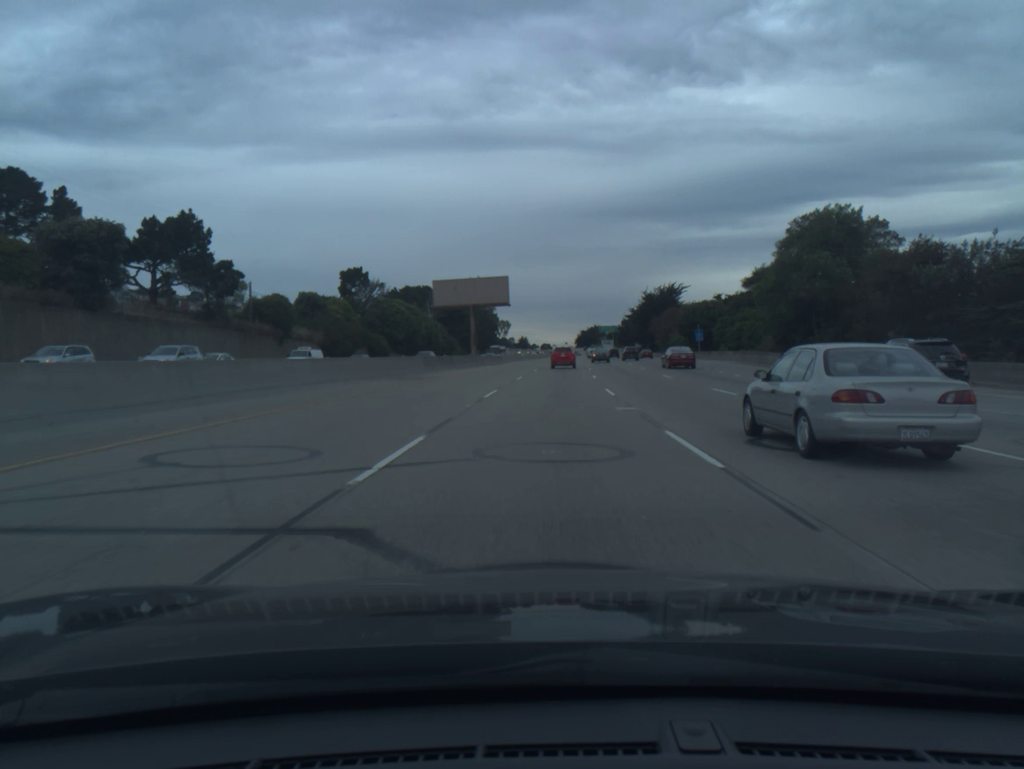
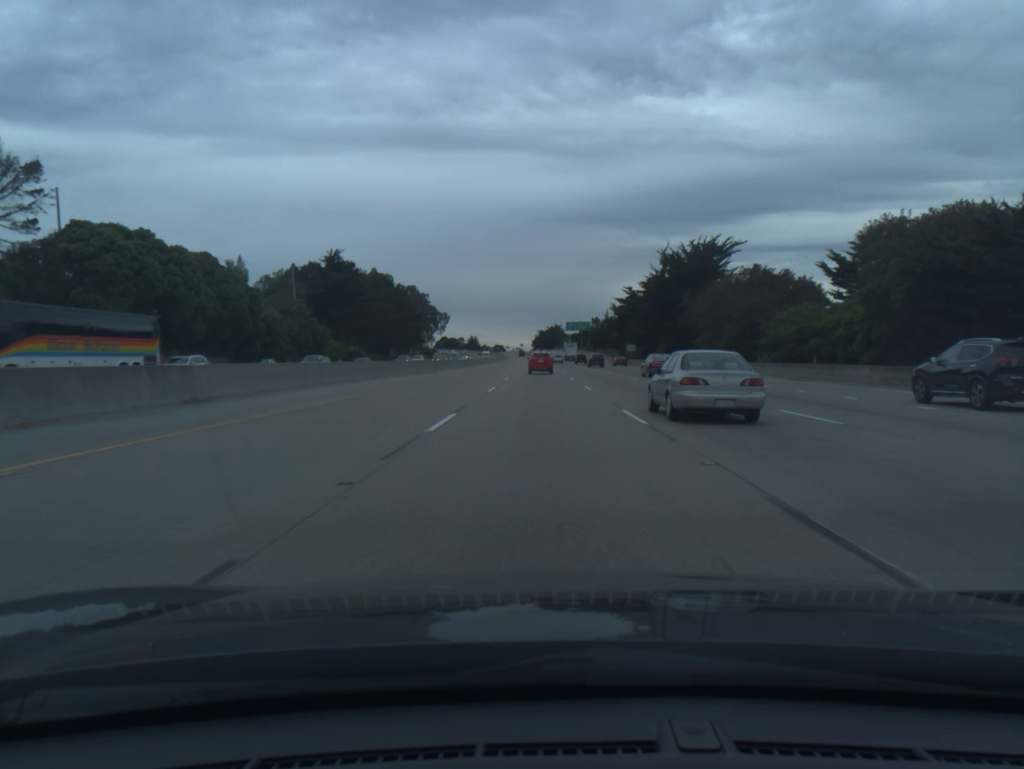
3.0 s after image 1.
(+2.8, +82.2) m; +3°
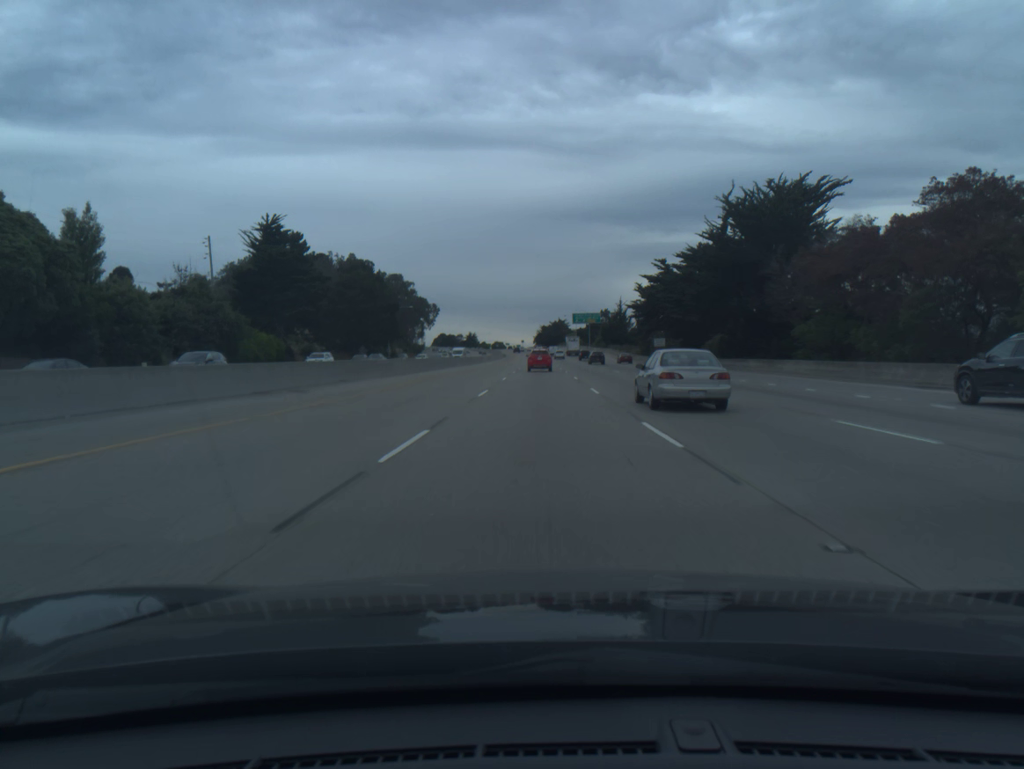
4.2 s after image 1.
(-0.1, +32.8) m; 0°
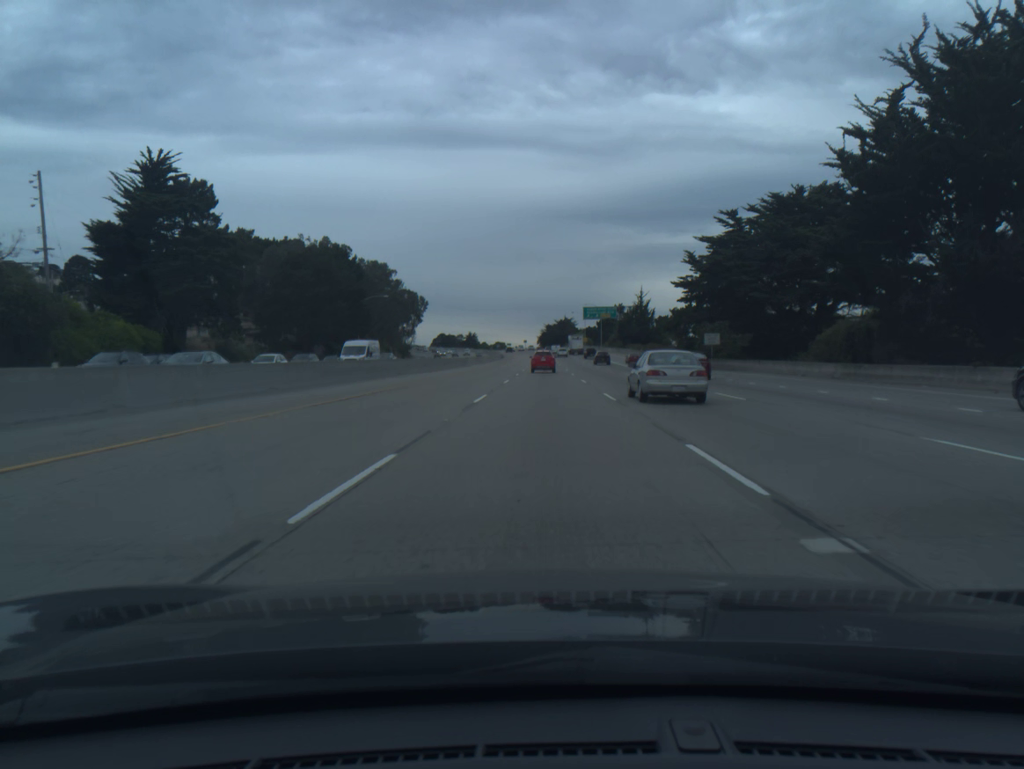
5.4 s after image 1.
(-0.1, +32.7) m; 0°
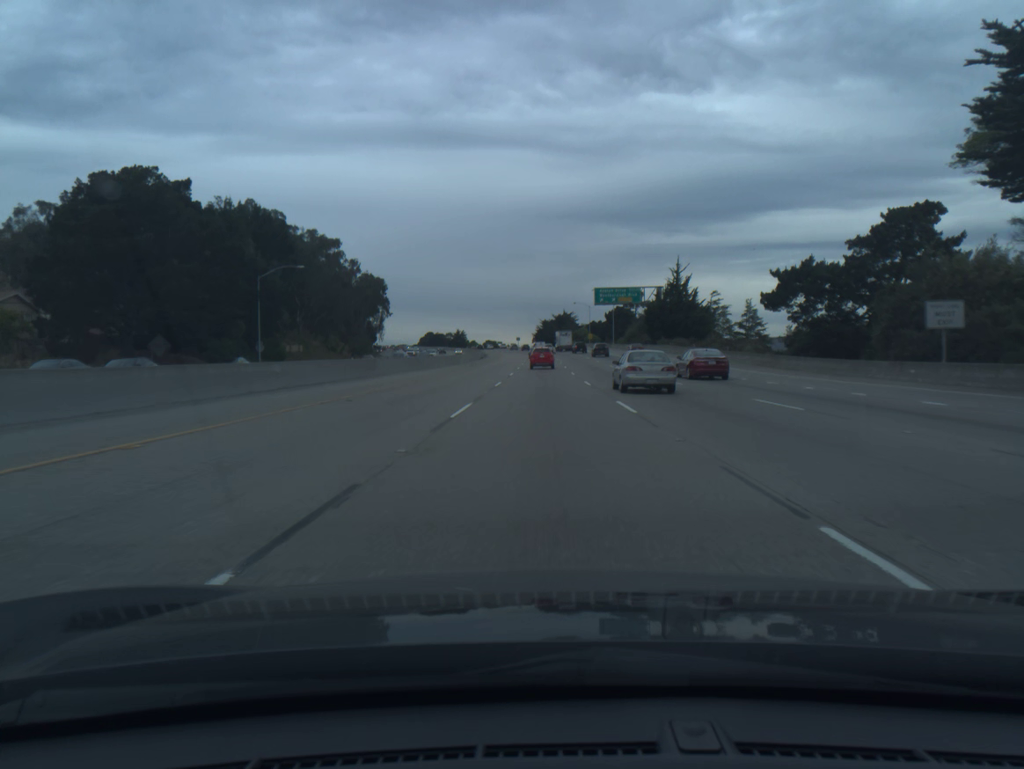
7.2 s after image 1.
(+0.1, +48.8) m; 0°
